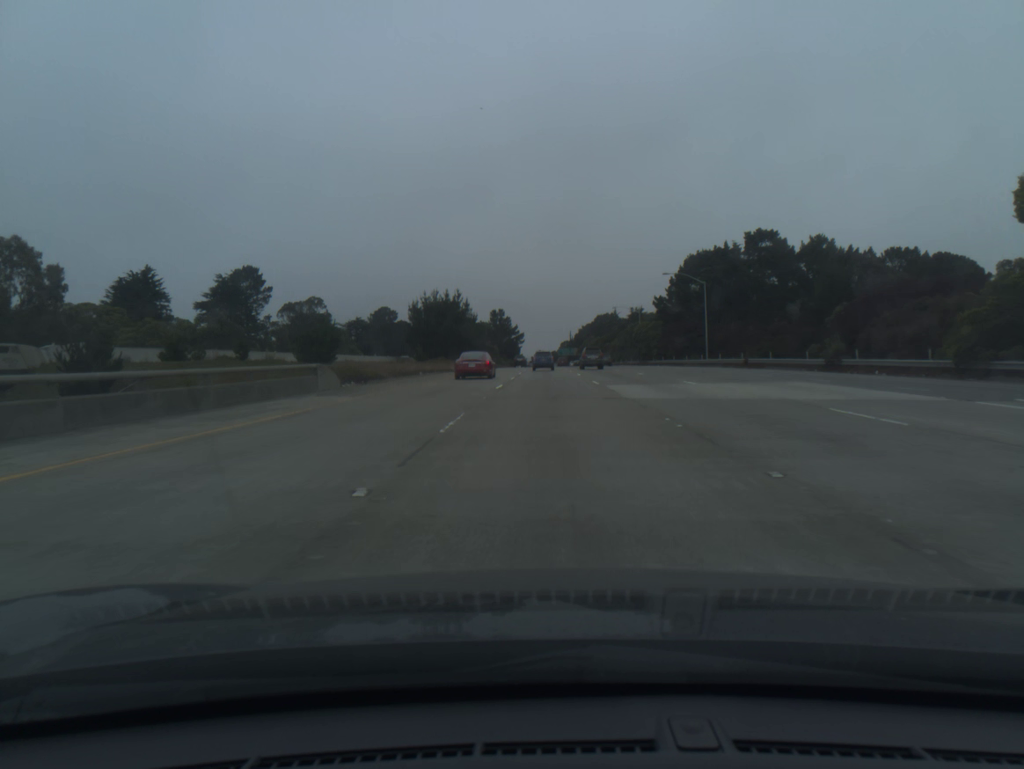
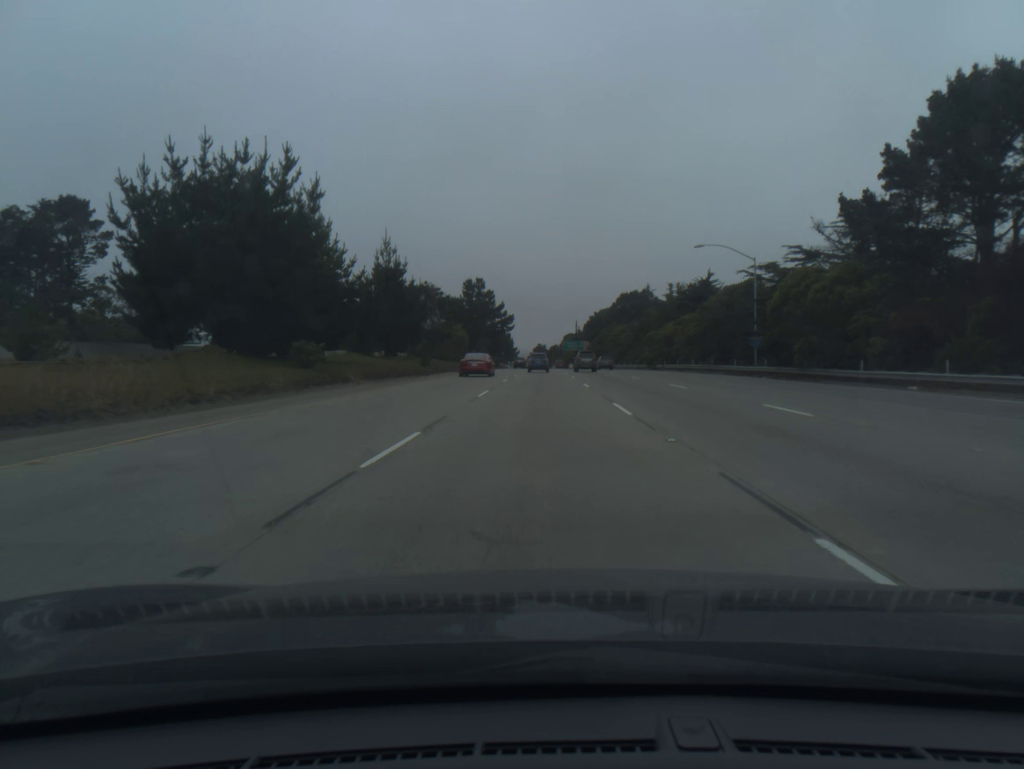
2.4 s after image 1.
(+0.9, +73.3) m; 0°
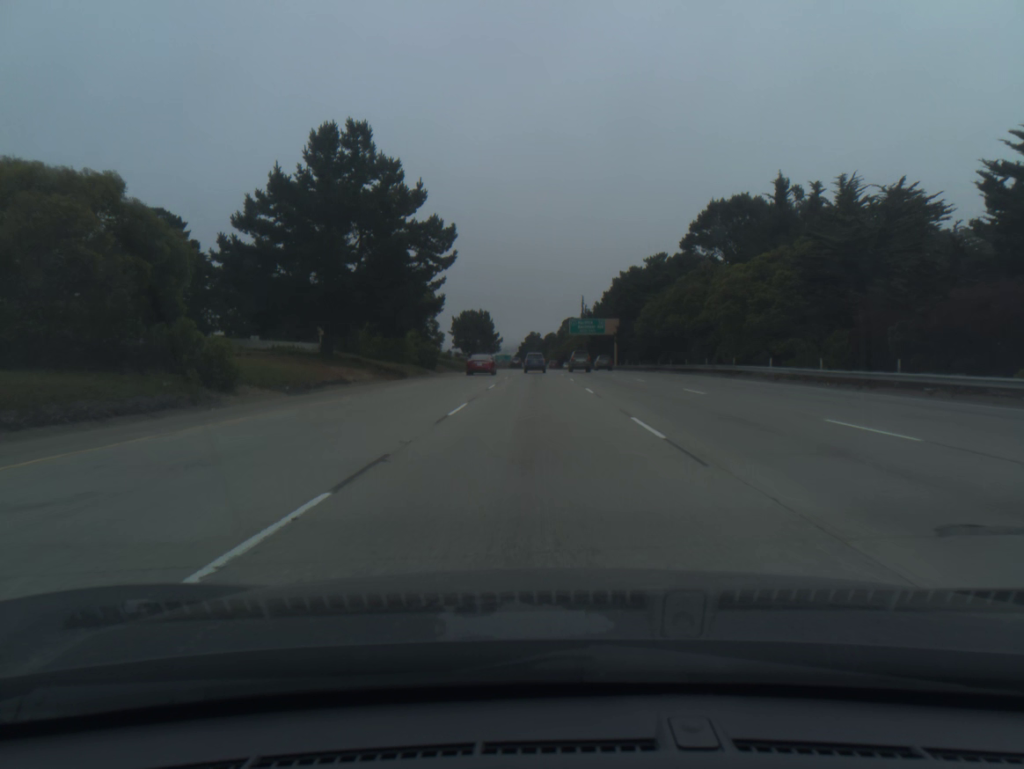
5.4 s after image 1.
(+0.3, +92.2) m; +1°
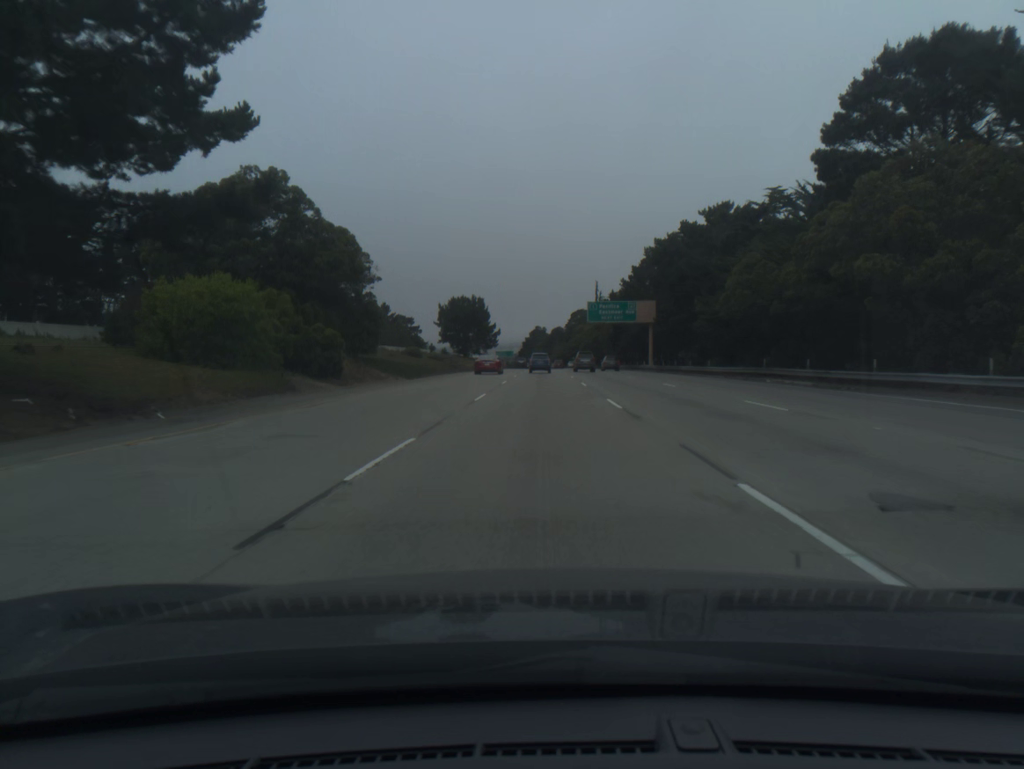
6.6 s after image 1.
(-0.1, +37.1) m; 0°
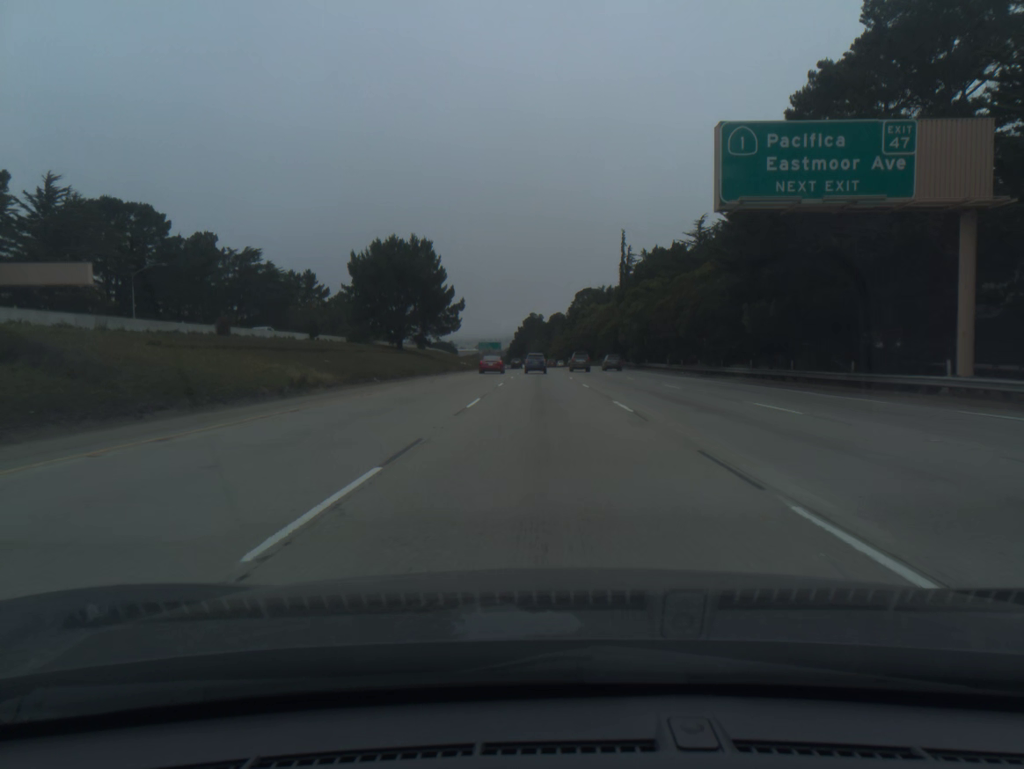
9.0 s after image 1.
(0.0, +74.0) m; 0°
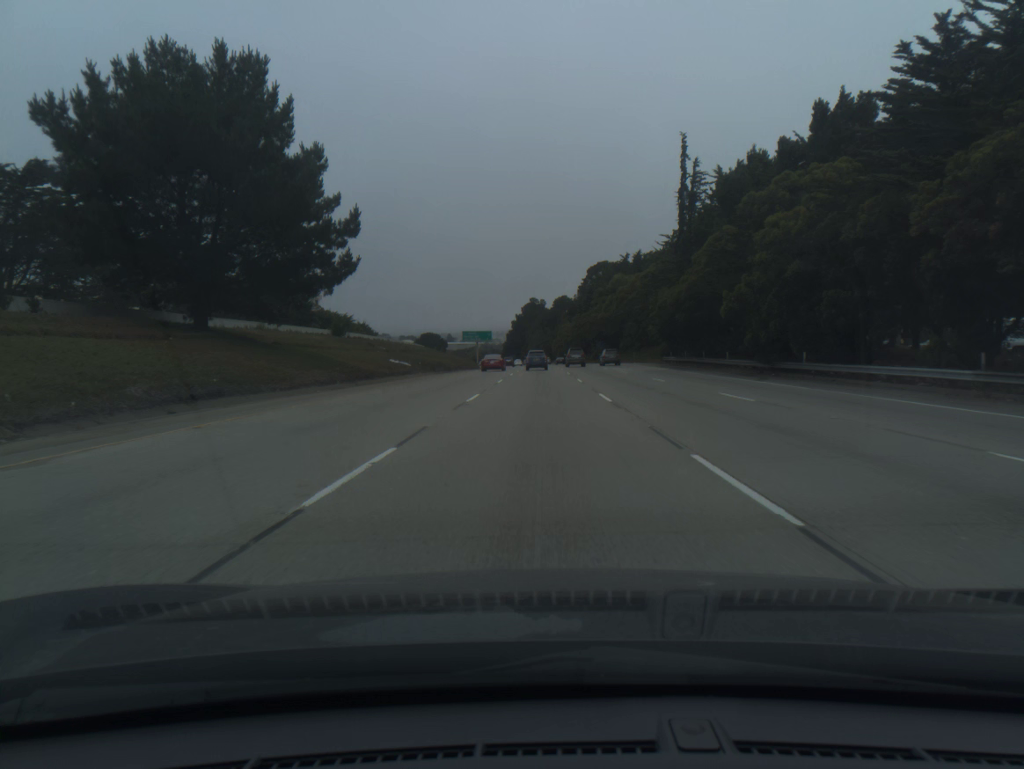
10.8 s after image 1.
(+0.1, +55.4) m; 0°
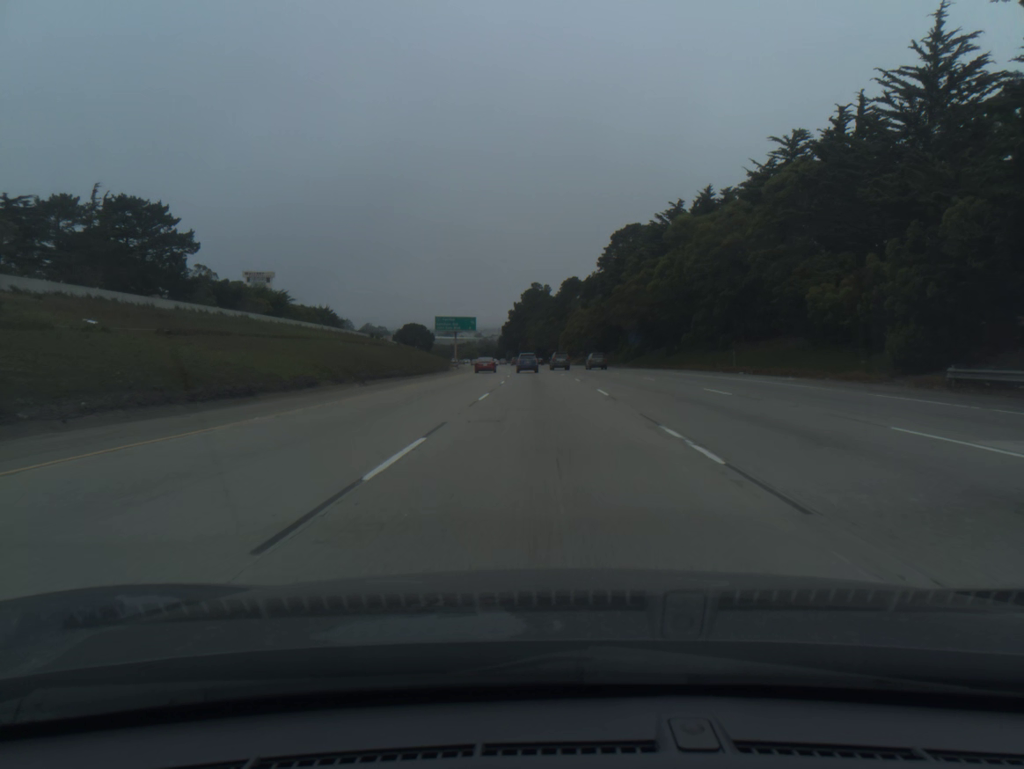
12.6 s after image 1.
(-0.2, +55.3) m; 0°
